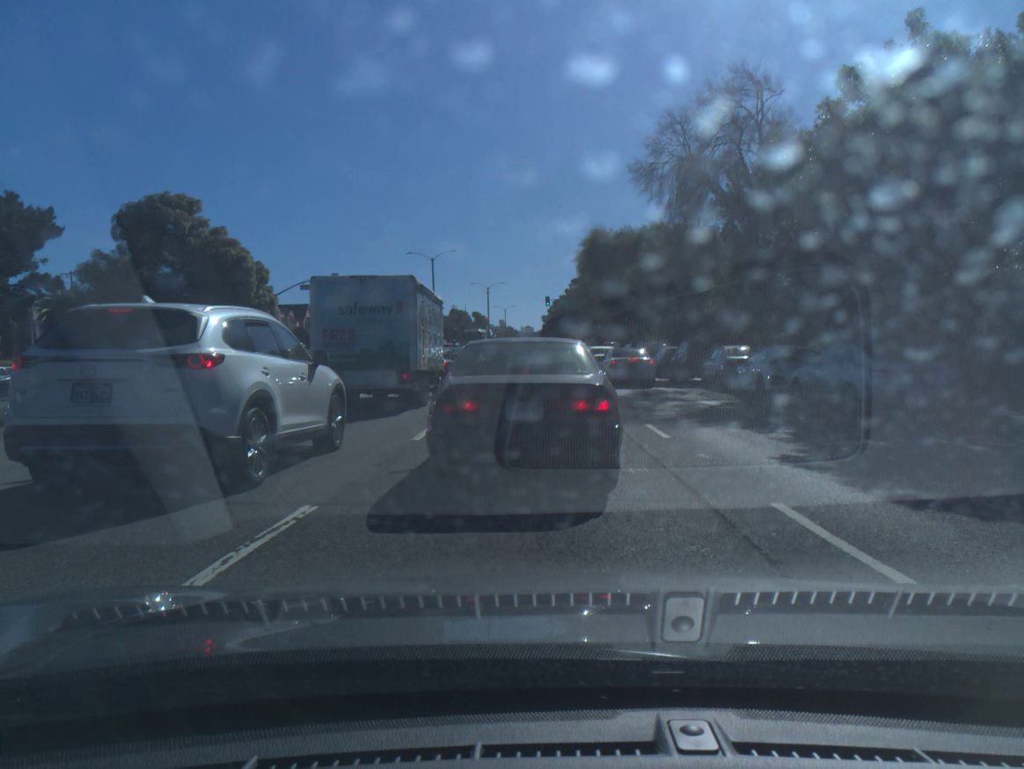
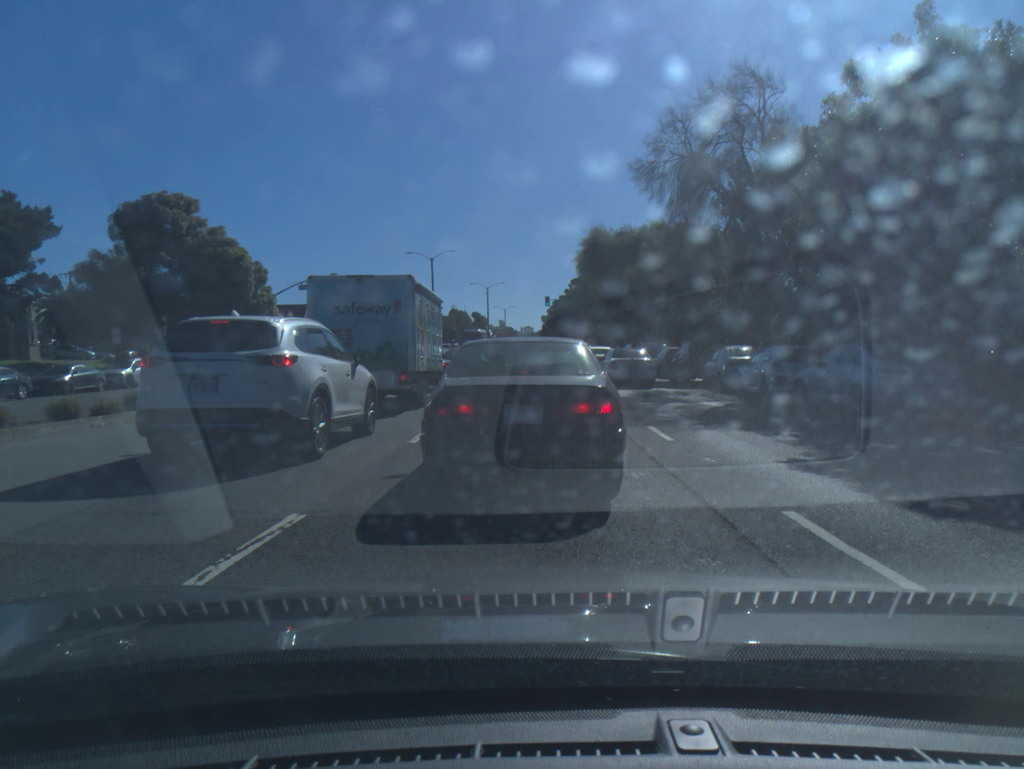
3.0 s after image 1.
(0.0, +0.3) m; 0°
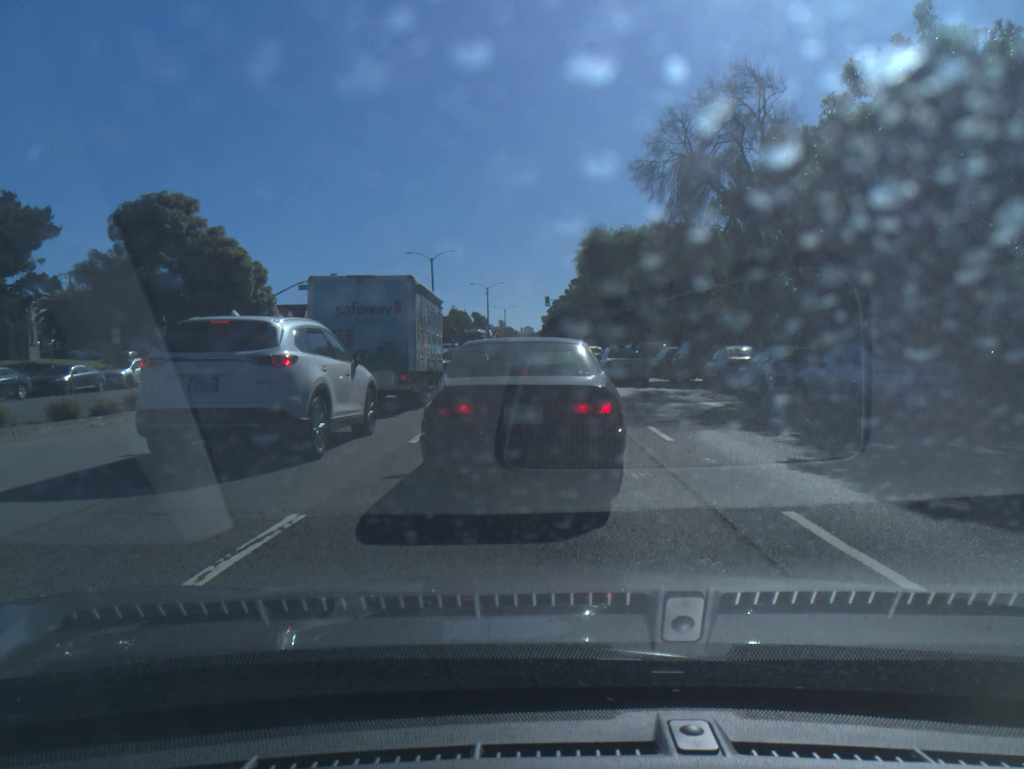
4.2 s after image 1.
(0.0, 0.0) m; 0°
